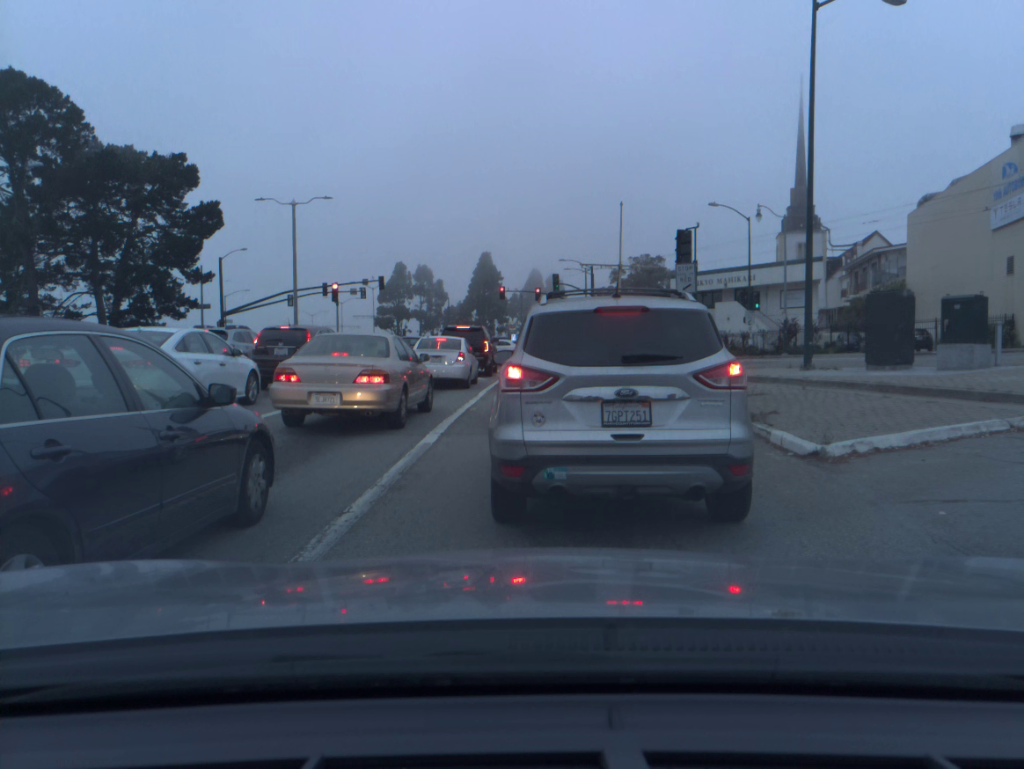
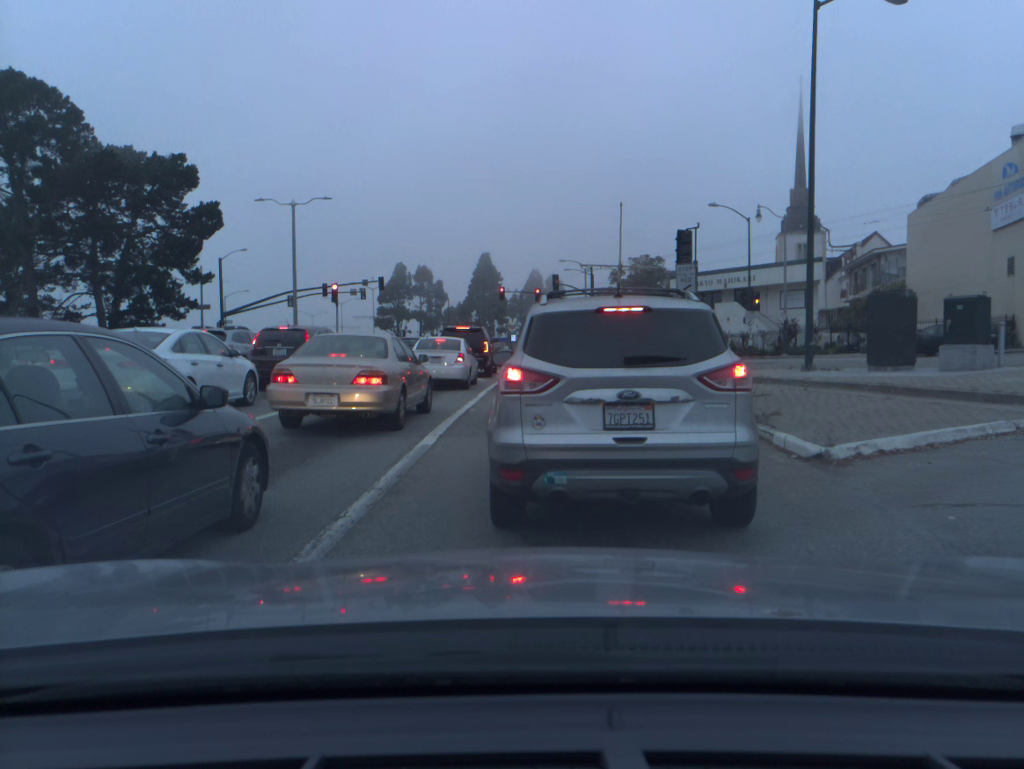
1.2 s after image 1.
(0.0, +0.1) m; 0°
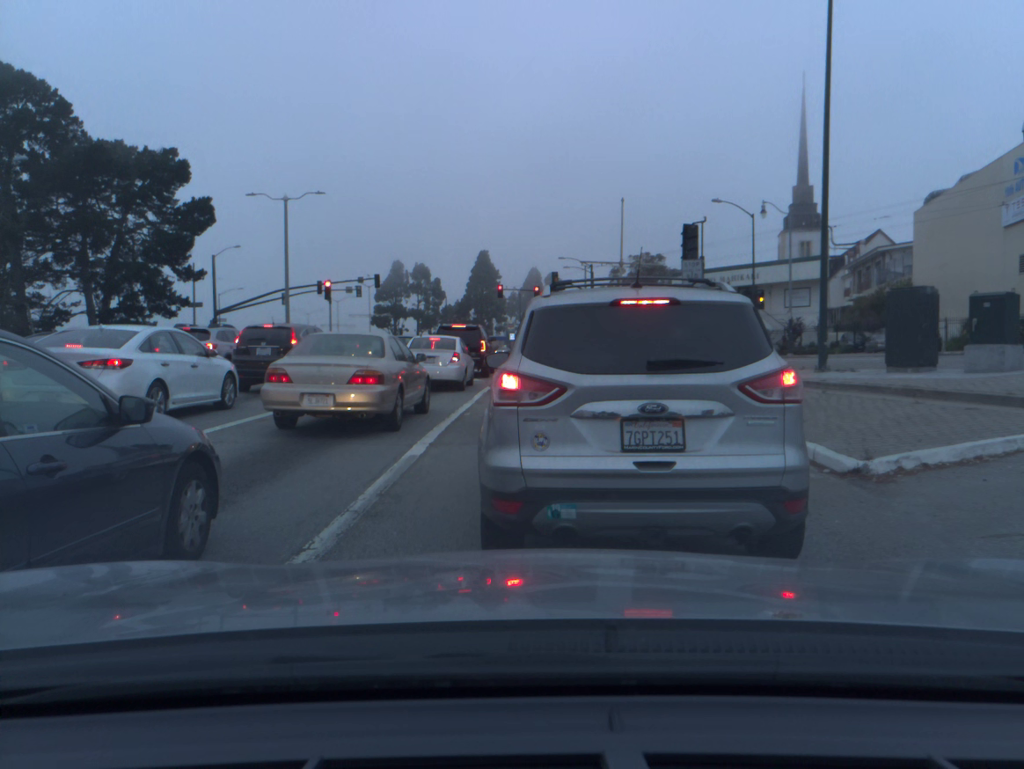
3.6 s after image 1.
(0.0, +0.9) m; 0°
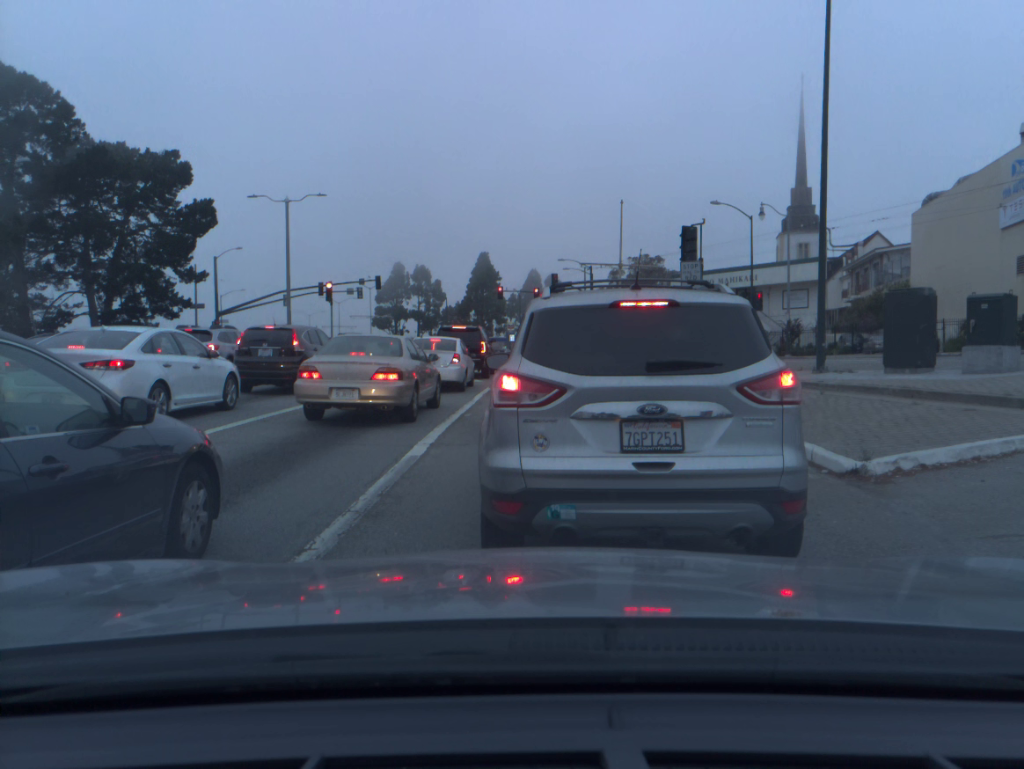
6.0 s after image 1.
(0.0, 0.0) m; 0°
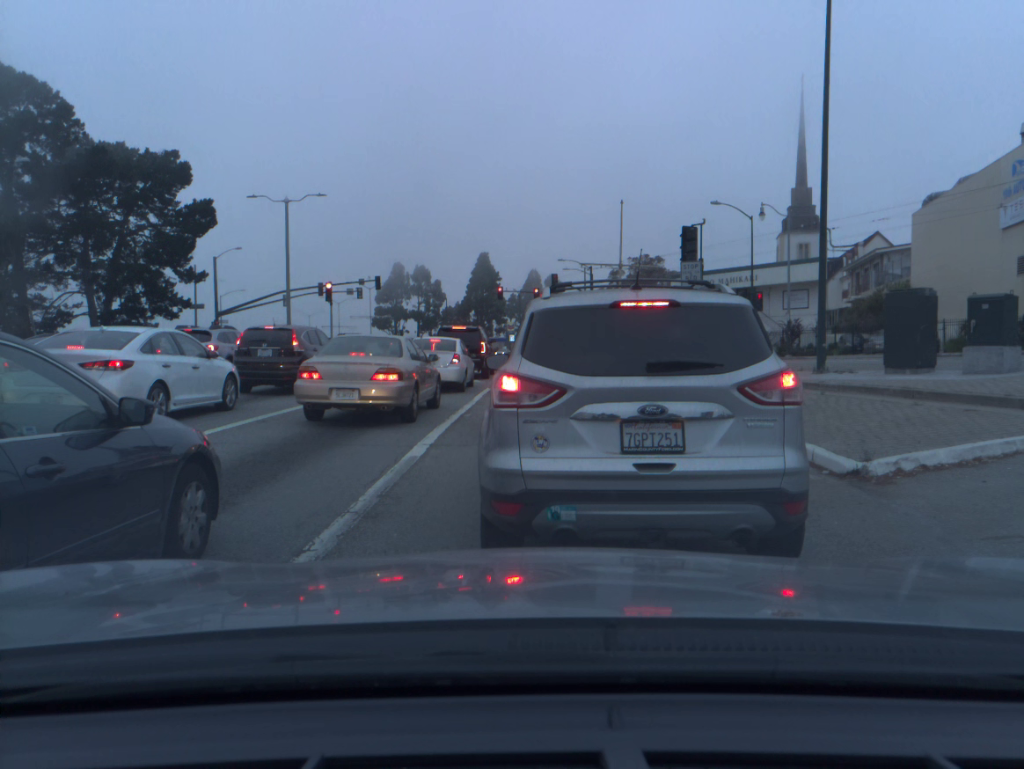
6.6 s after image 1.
(0.0, 0.0) m; 0°
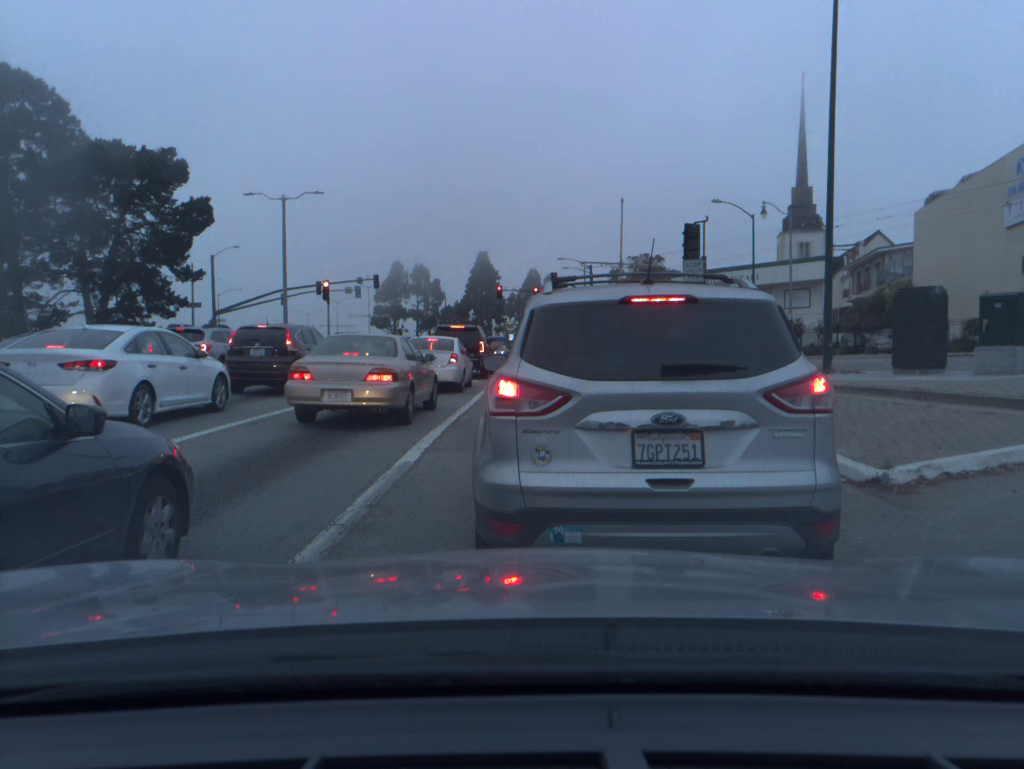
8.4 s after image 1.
(0.0, +0.4) m; 0°
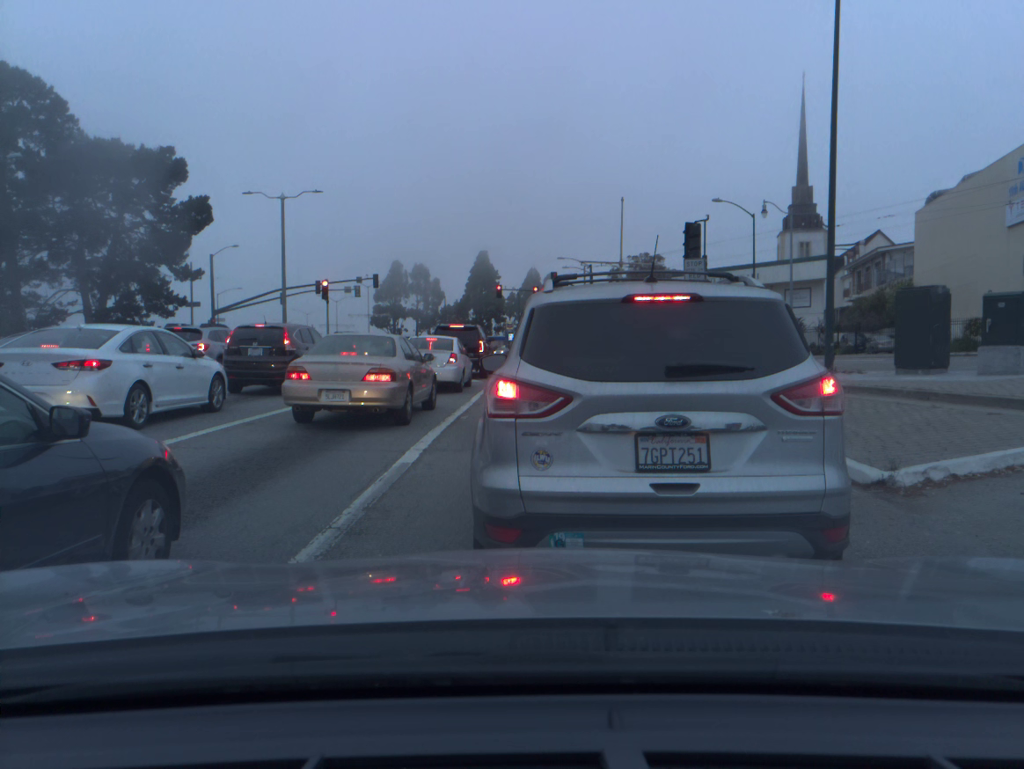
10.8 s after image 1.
(0.0, +0.1) m; 0°
